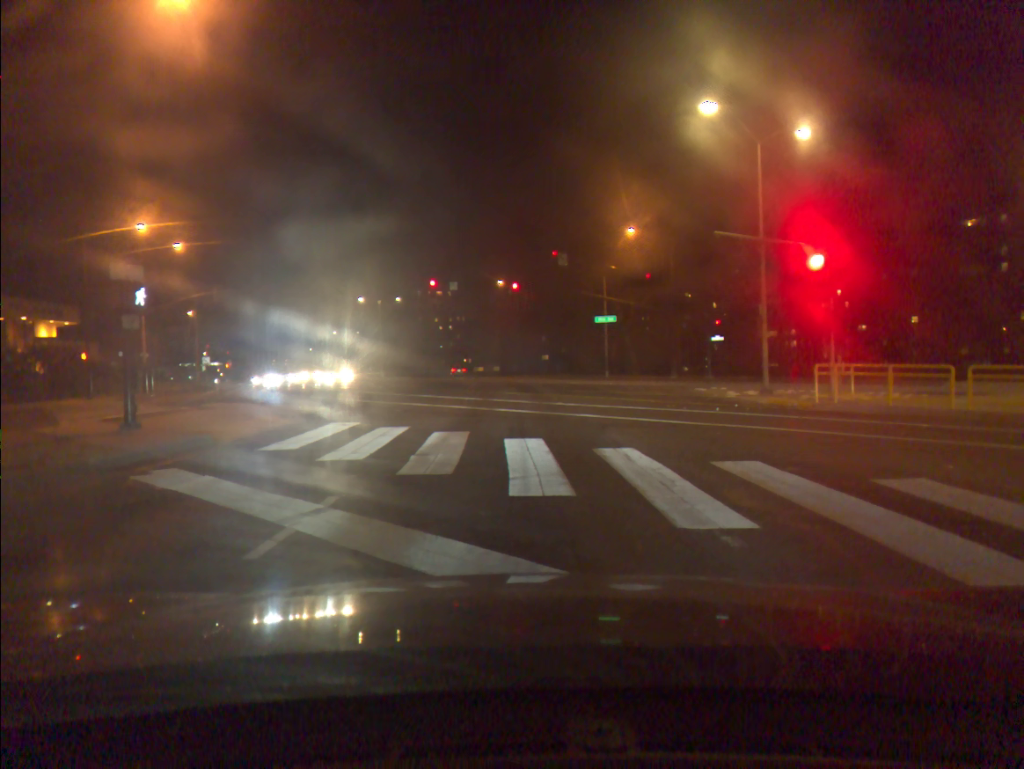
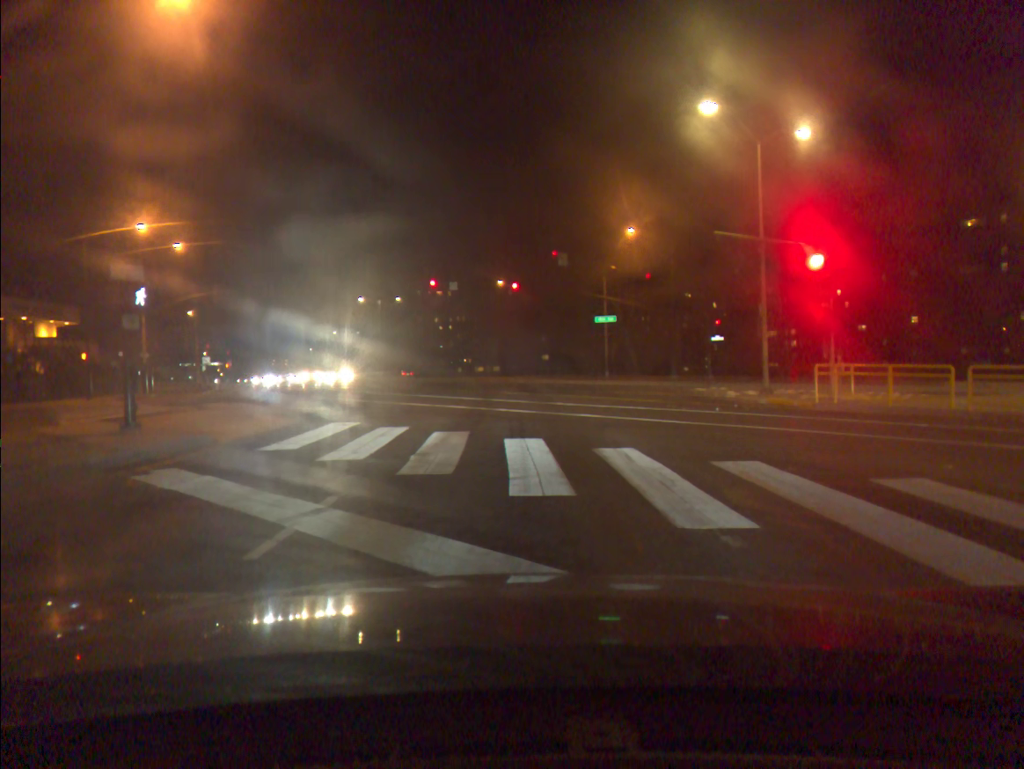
(0.0, 0.0) m; 0°
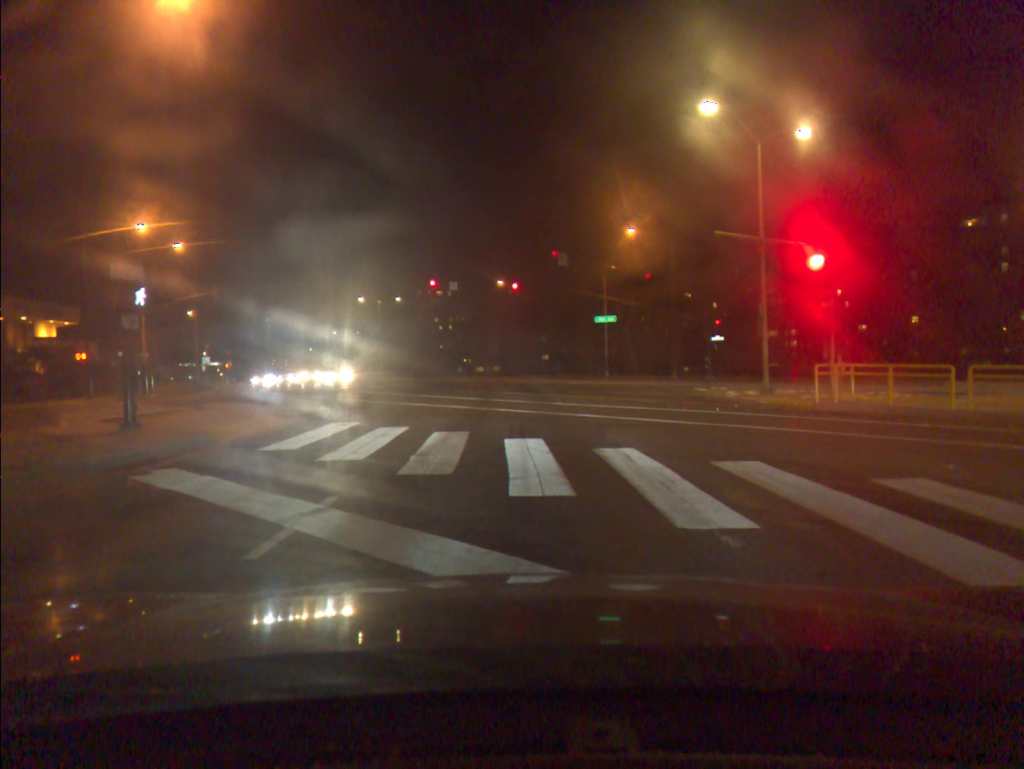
(0.0, 0.0) m; 0°
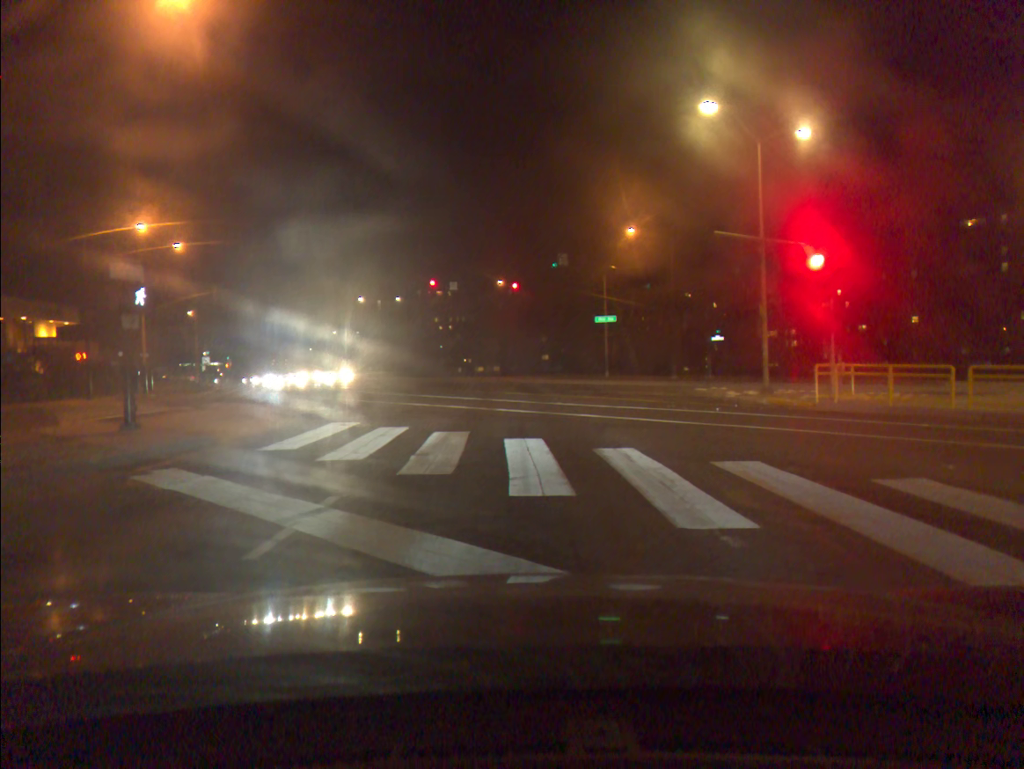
(0.0, 0.0) m; 0°
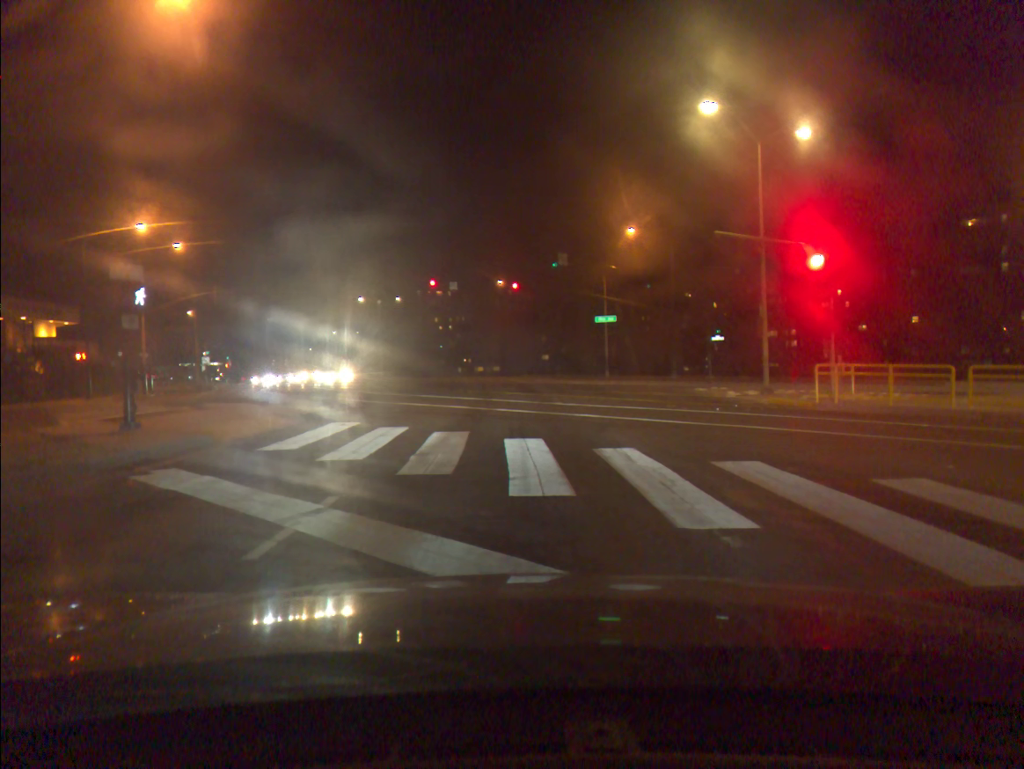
(0.0, 0.0) m; 0°
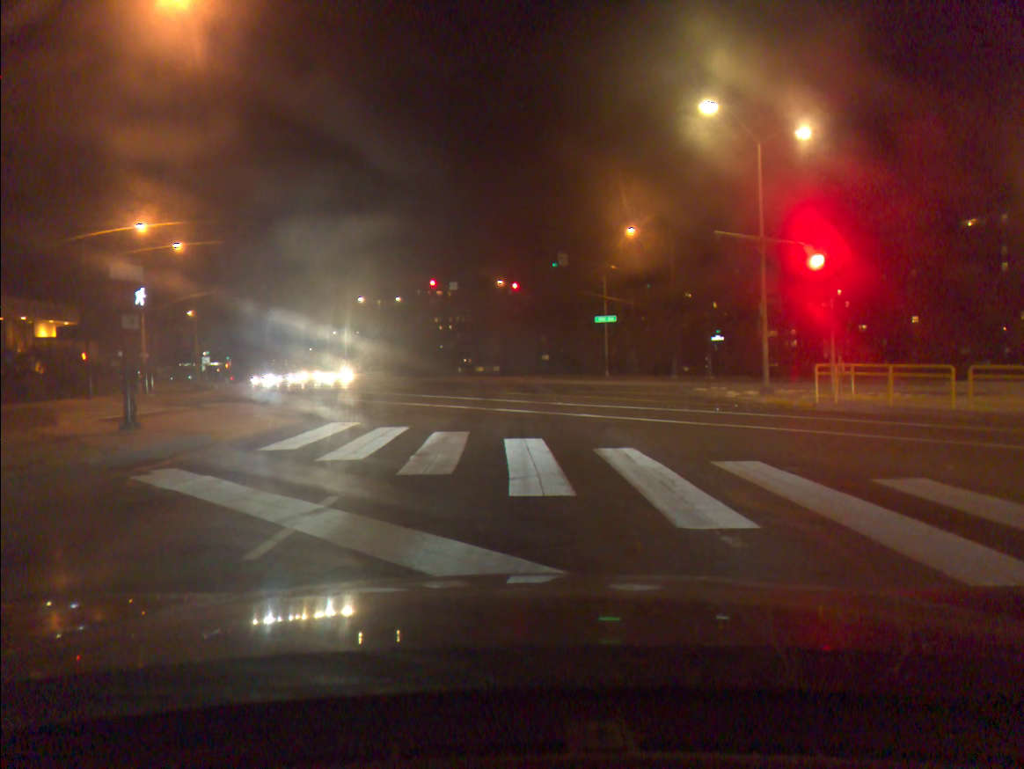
(0.0, 0.0) m; 0°
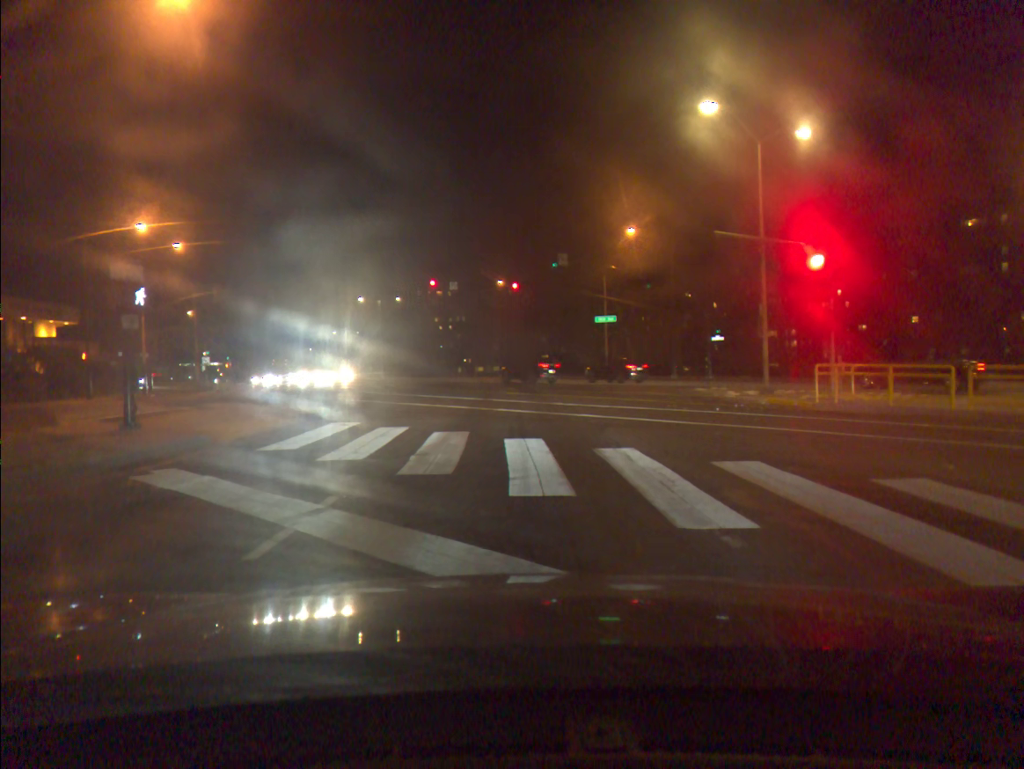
(0.0, 0.0) m; 0°
